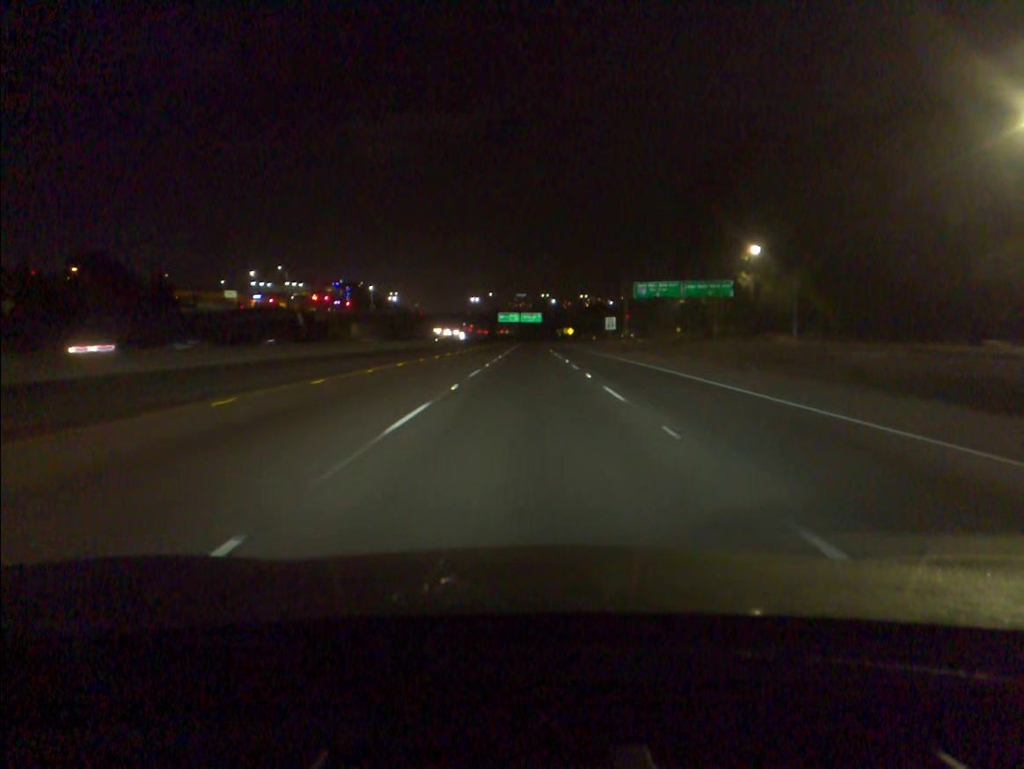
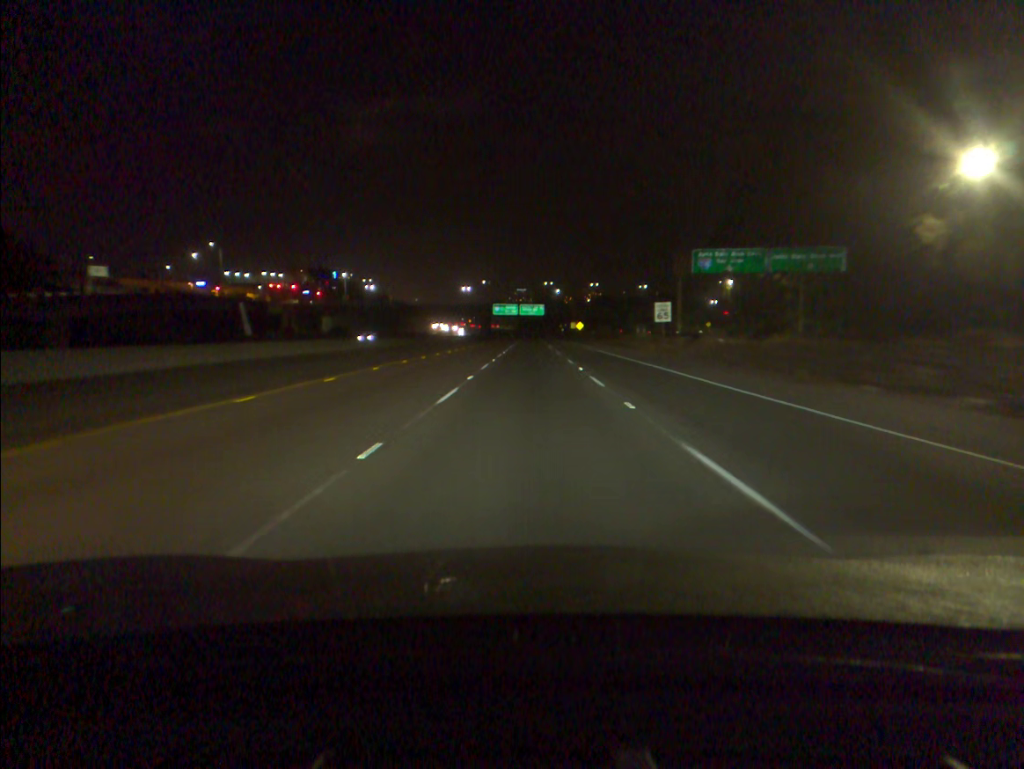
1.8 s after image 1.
(0.0, +39.7) m; 0°
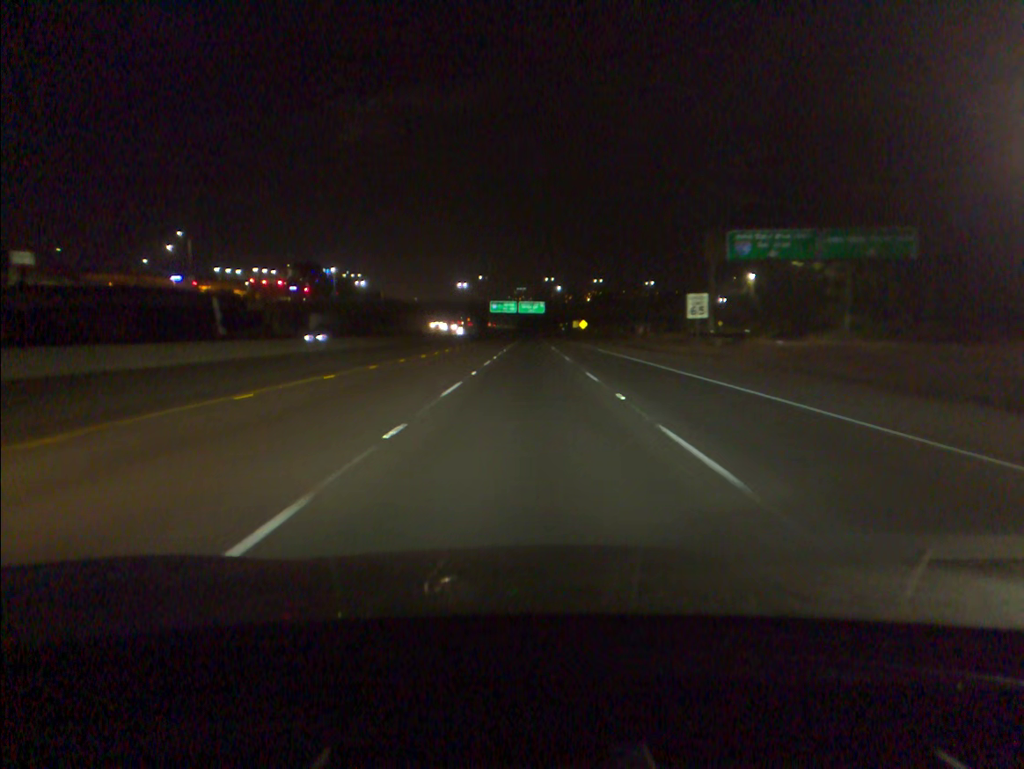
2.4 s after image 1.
(0.0, +13.2) m; 0°
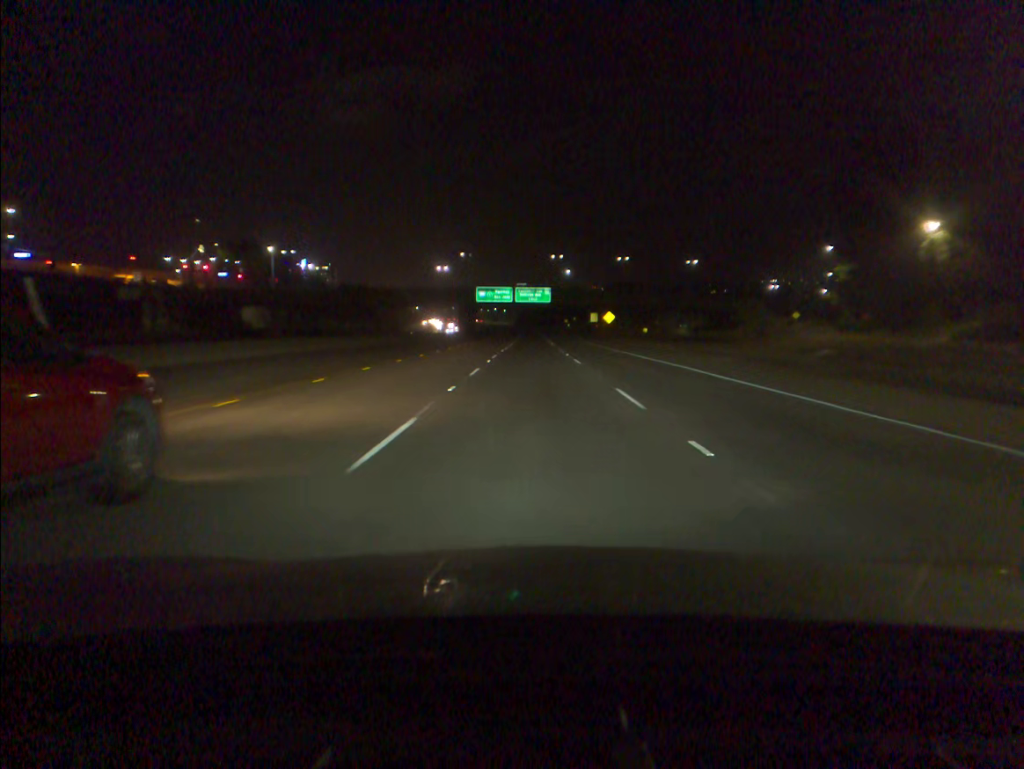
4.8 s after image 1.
(0.0, +52.7) m; 0°
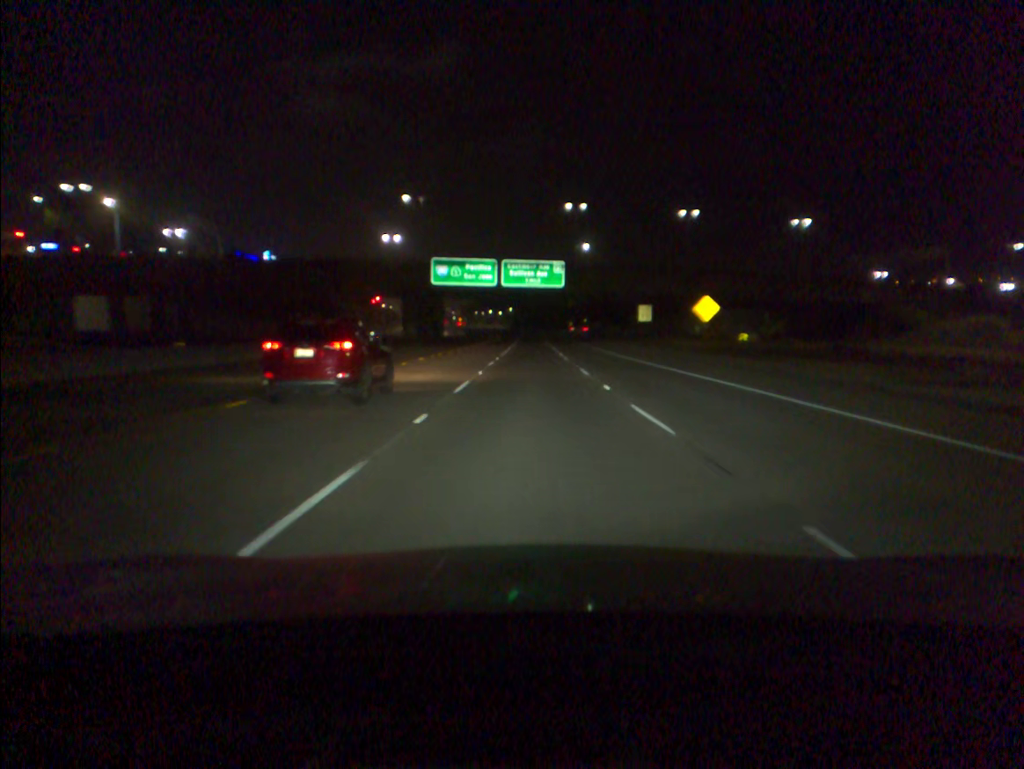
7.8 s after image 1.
(-0.1, +65.1) m; 0°
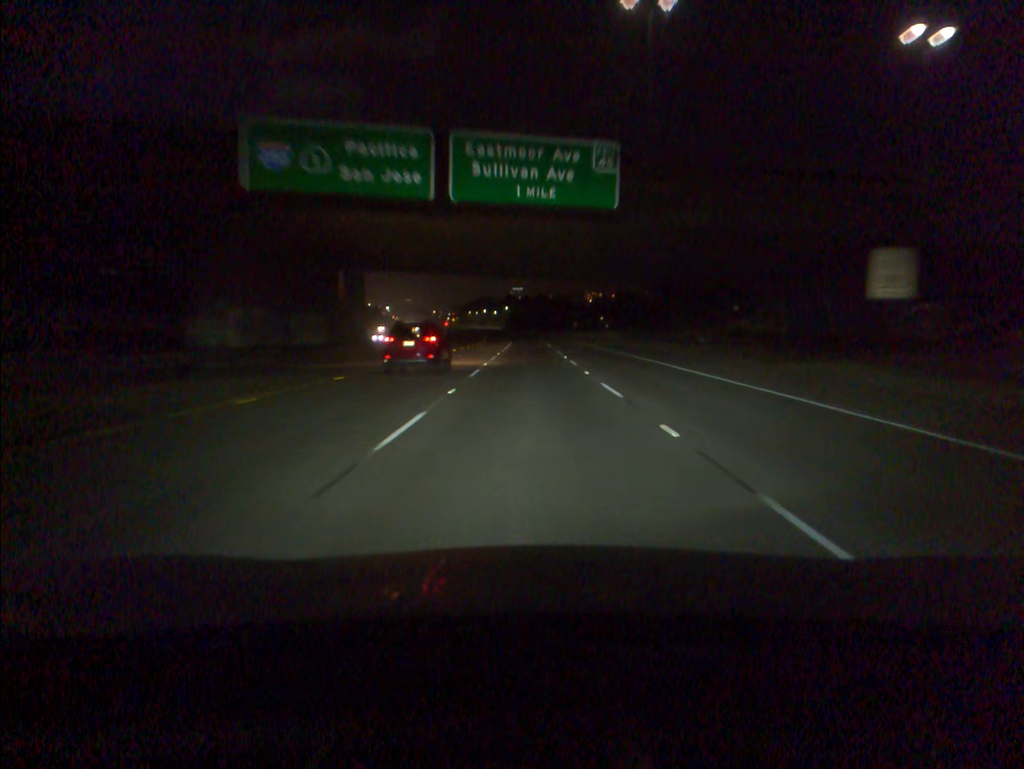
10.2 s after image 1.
(0.0, +52.4) m; 0°
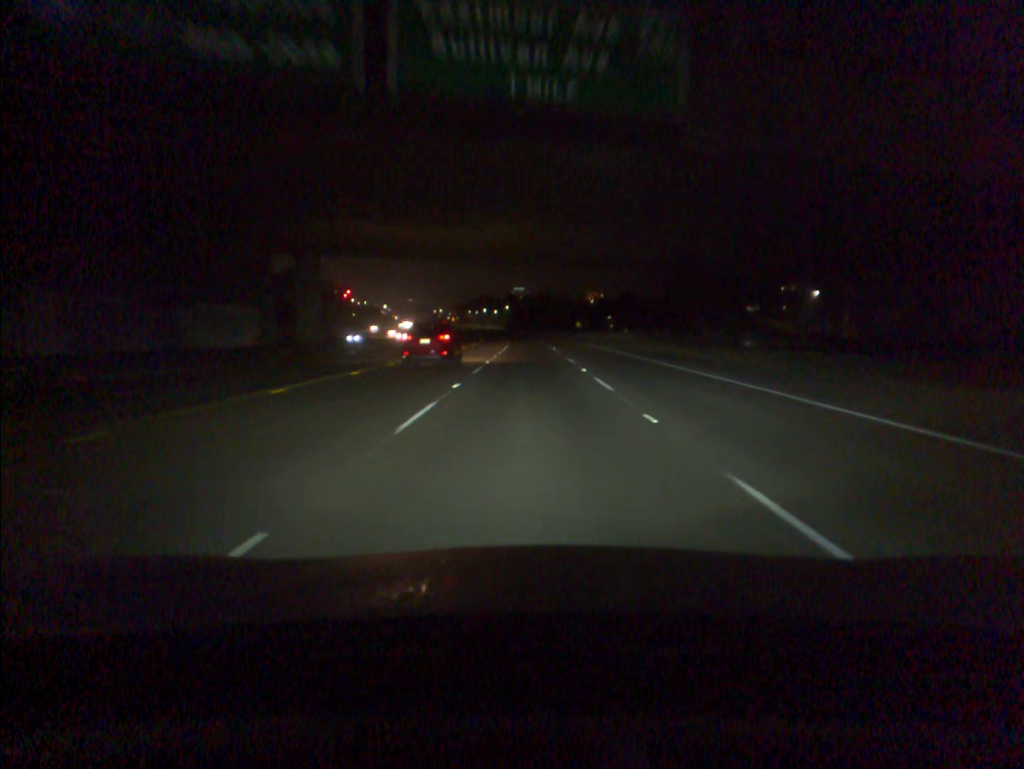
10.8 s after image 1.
(0.0, +13.1) m; 0°
